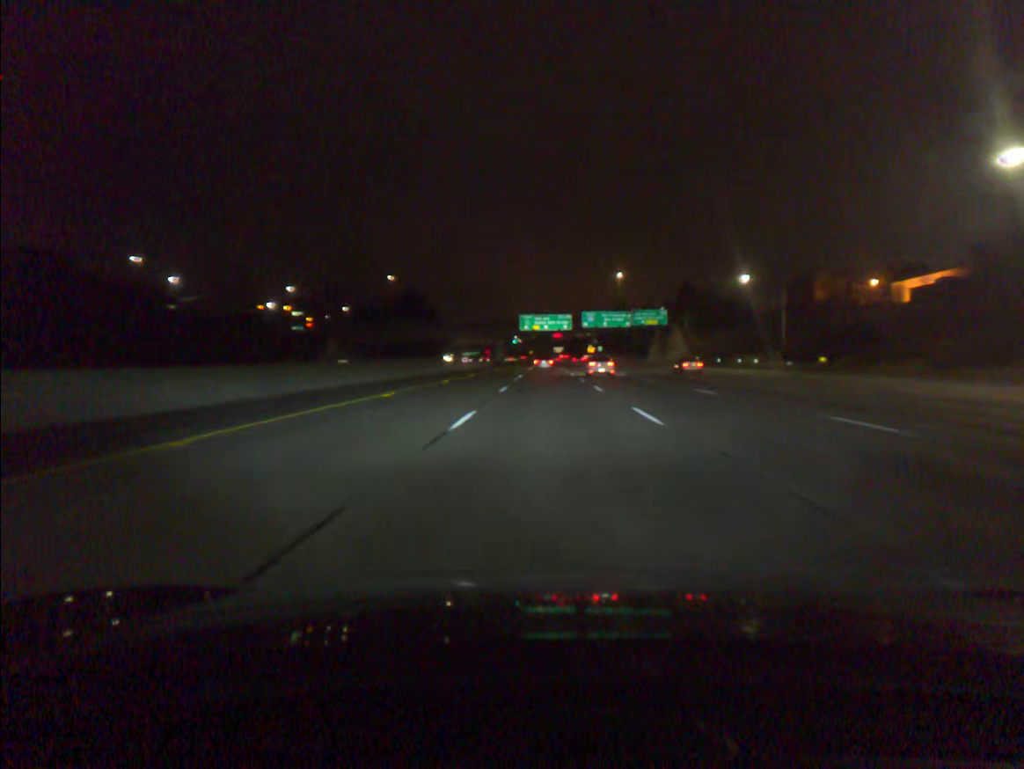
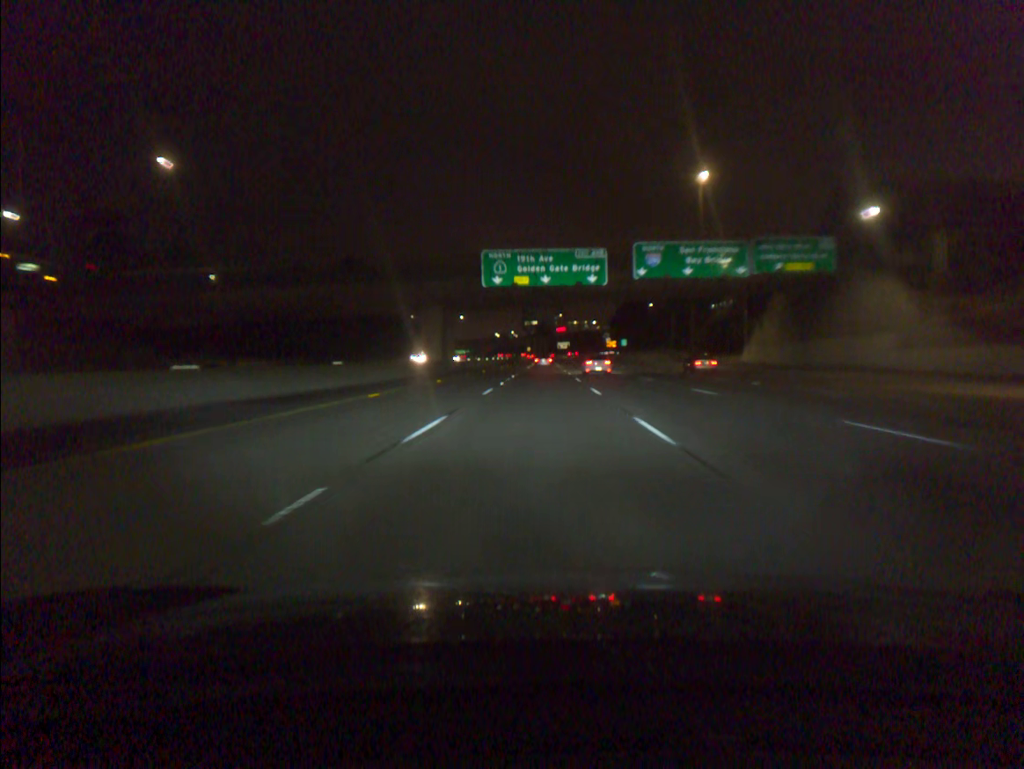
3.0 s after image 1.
(+0.7, +87.6) m; 0°
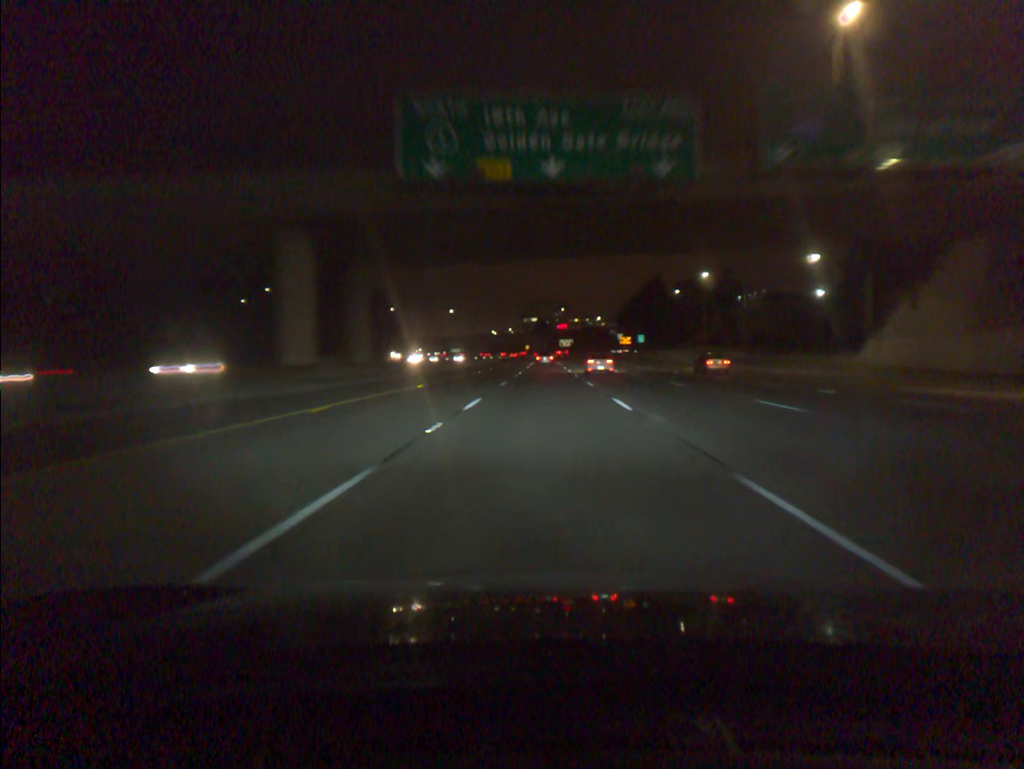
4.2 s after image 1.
(0.0, +36.0) m; 0°
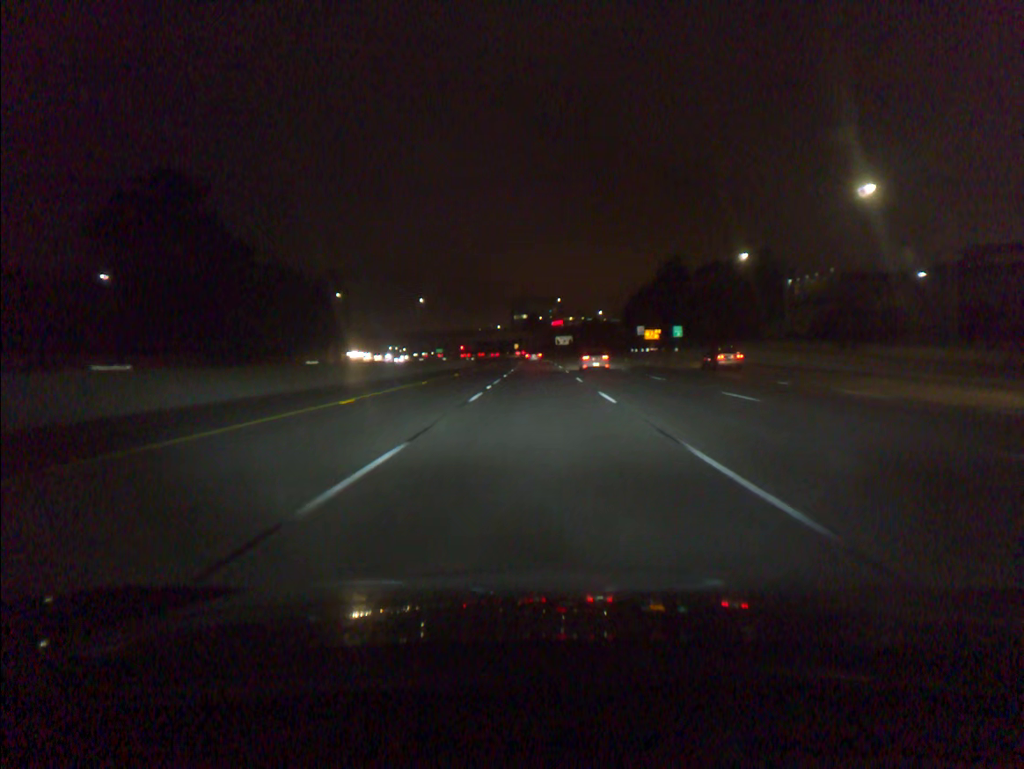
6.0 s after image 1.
(+0.2, +54.6) m; 0°
